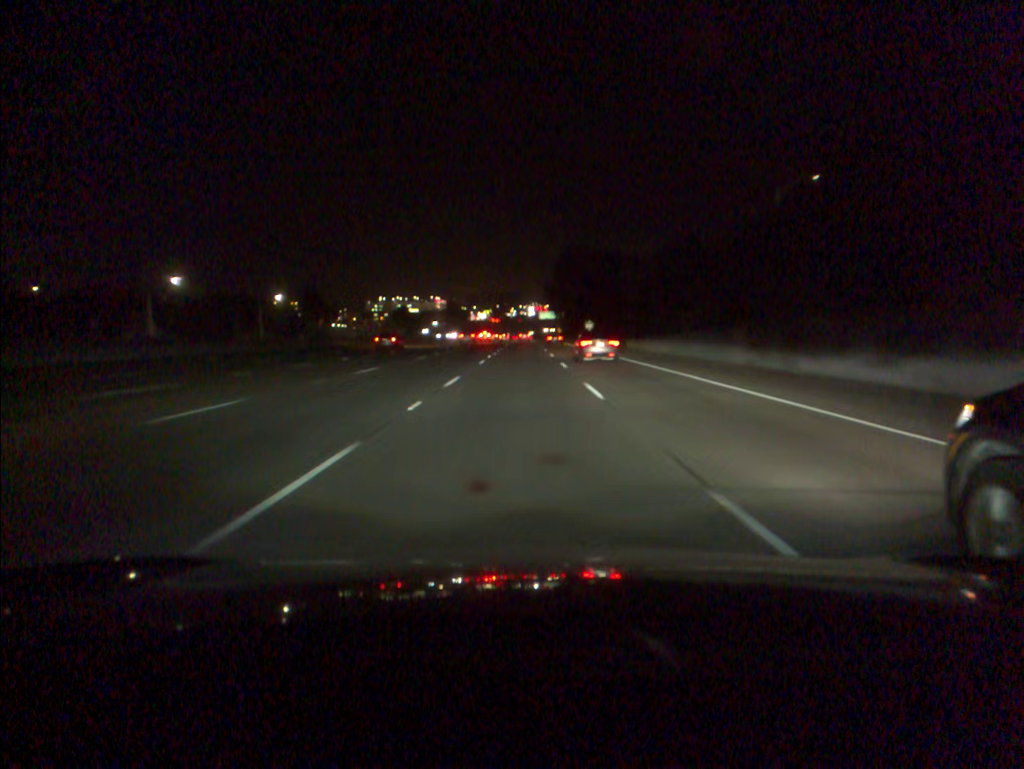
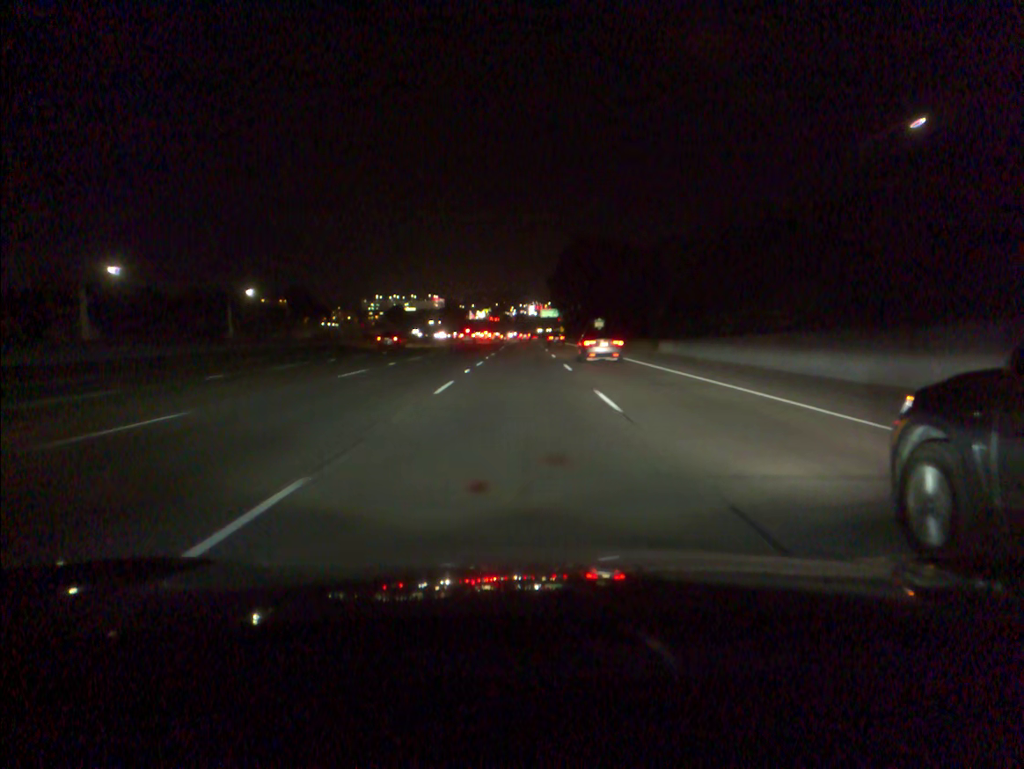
(0.0, +17.2) m; 0°
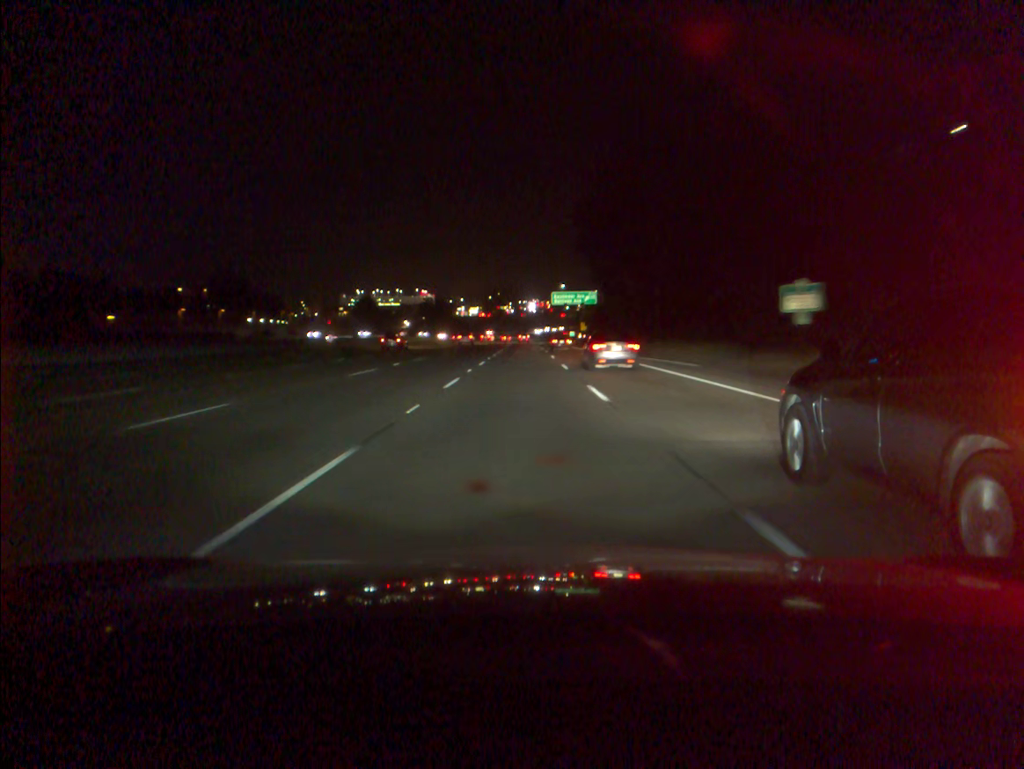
(+0.1, +85.9) m; 0°
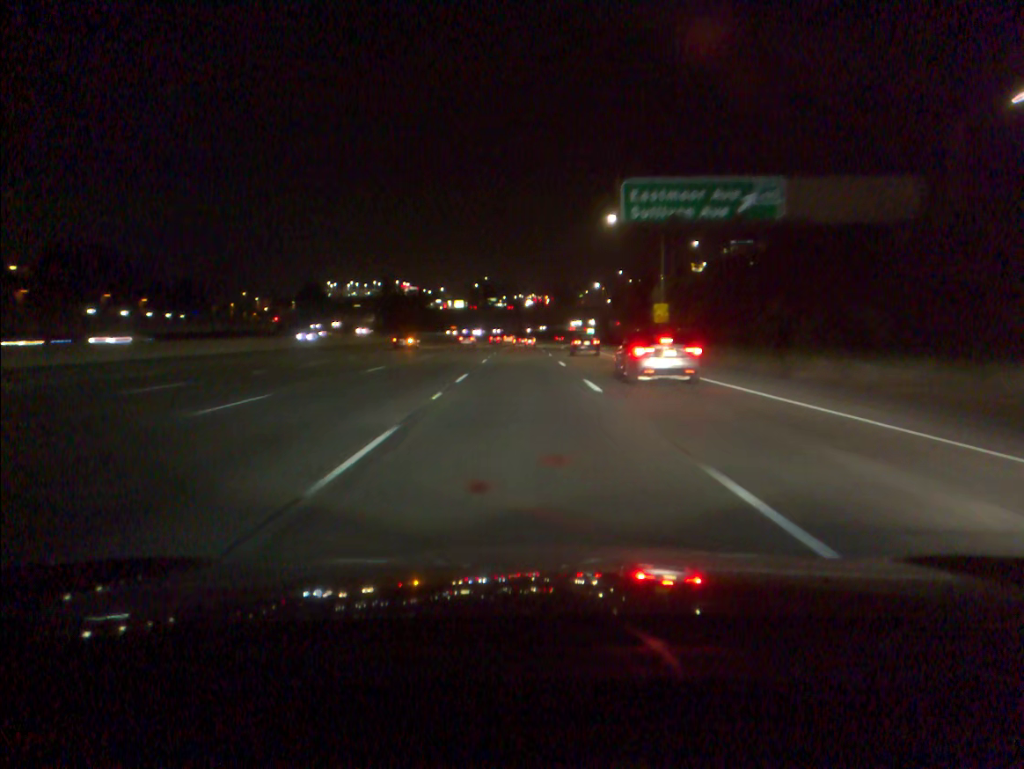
(-0.2, +85.7) m; 0°
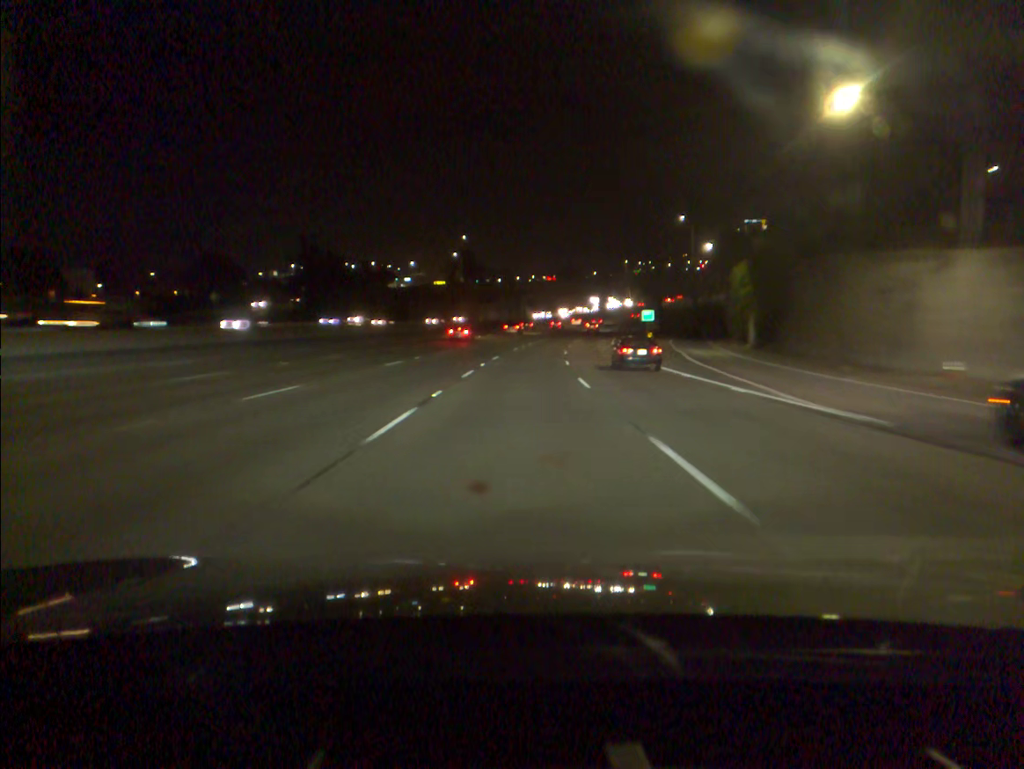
(-0.2, +85.5) m; 0°
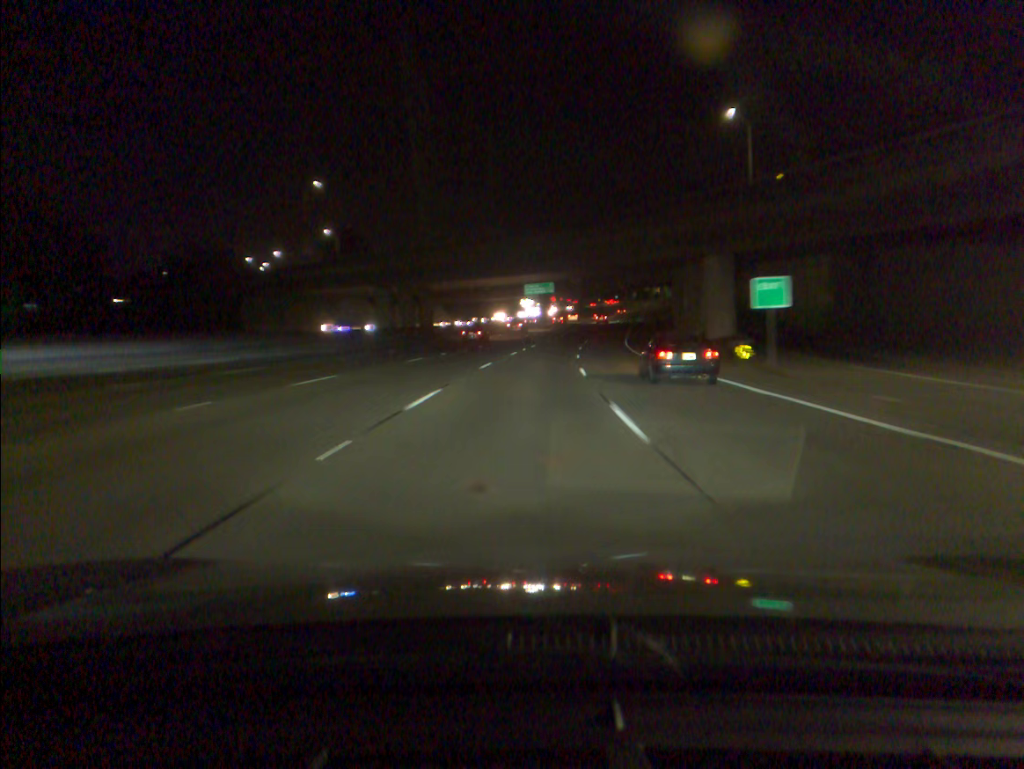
(+2.3, +68.9) m; +5°
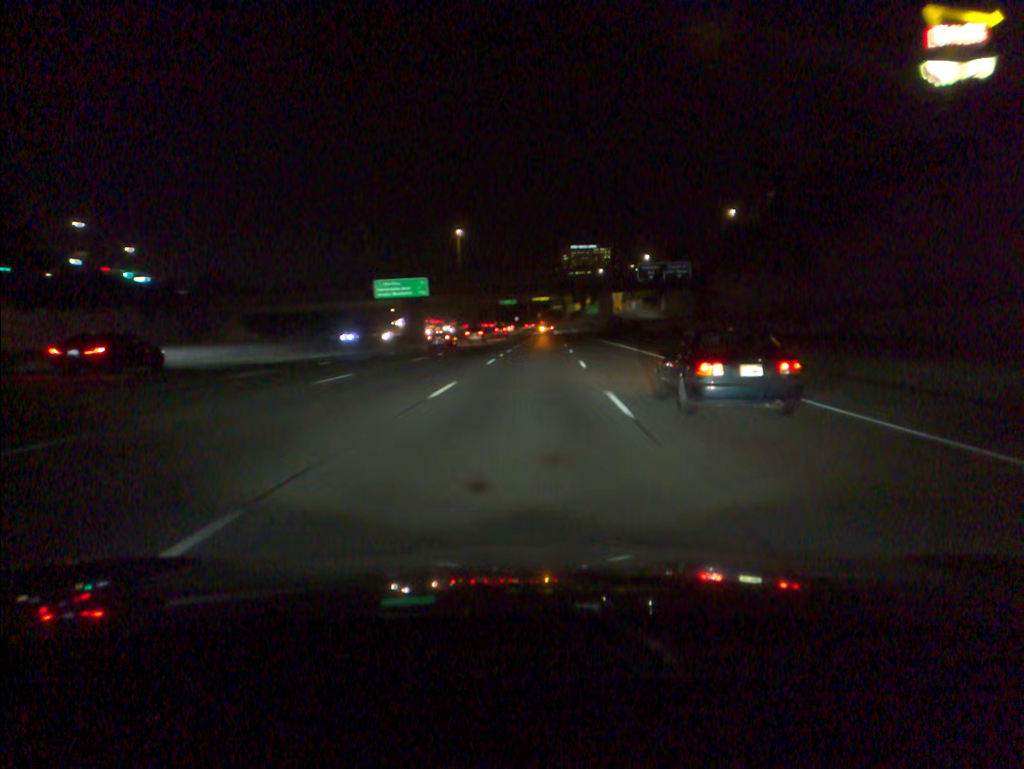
(+5.6, +85.1) m; +8°
